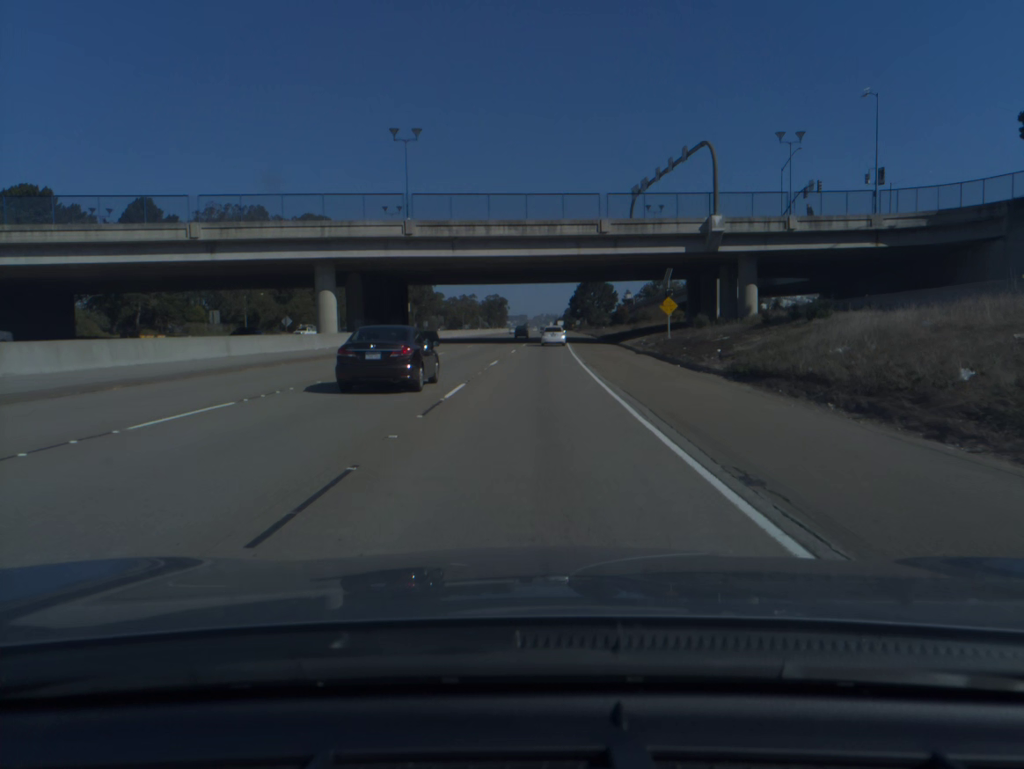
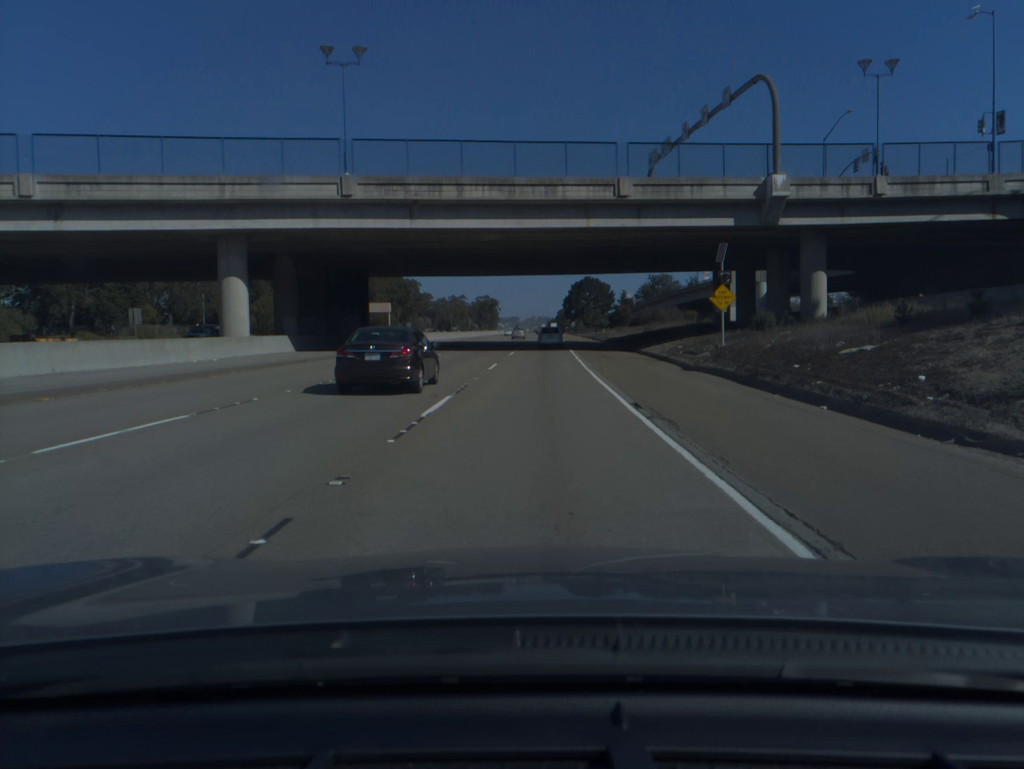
(+0.1, +17.0) m; +1°
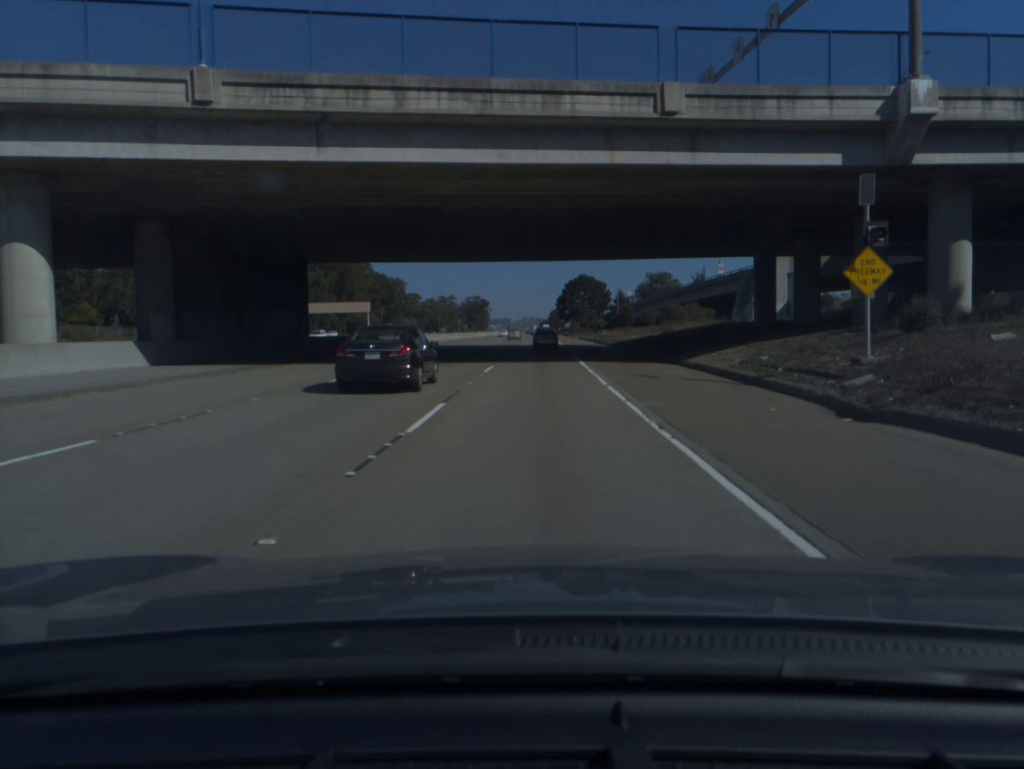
(+0.1, +16.8) m; +1°
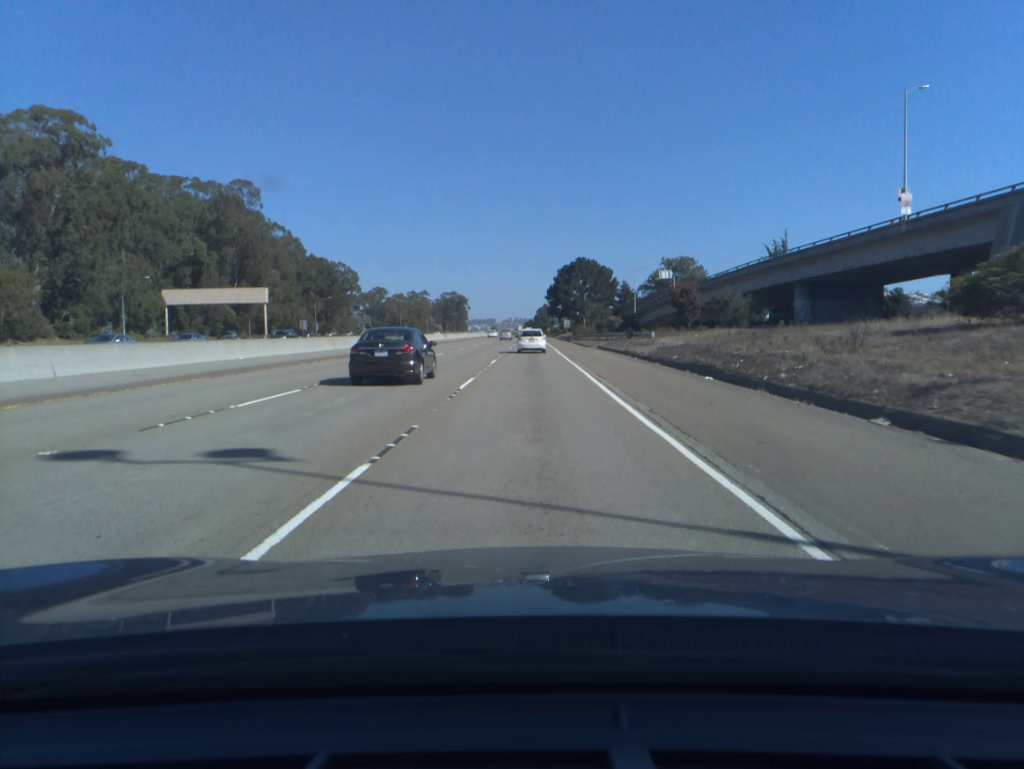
(+1.0, +64.7) m; +1°
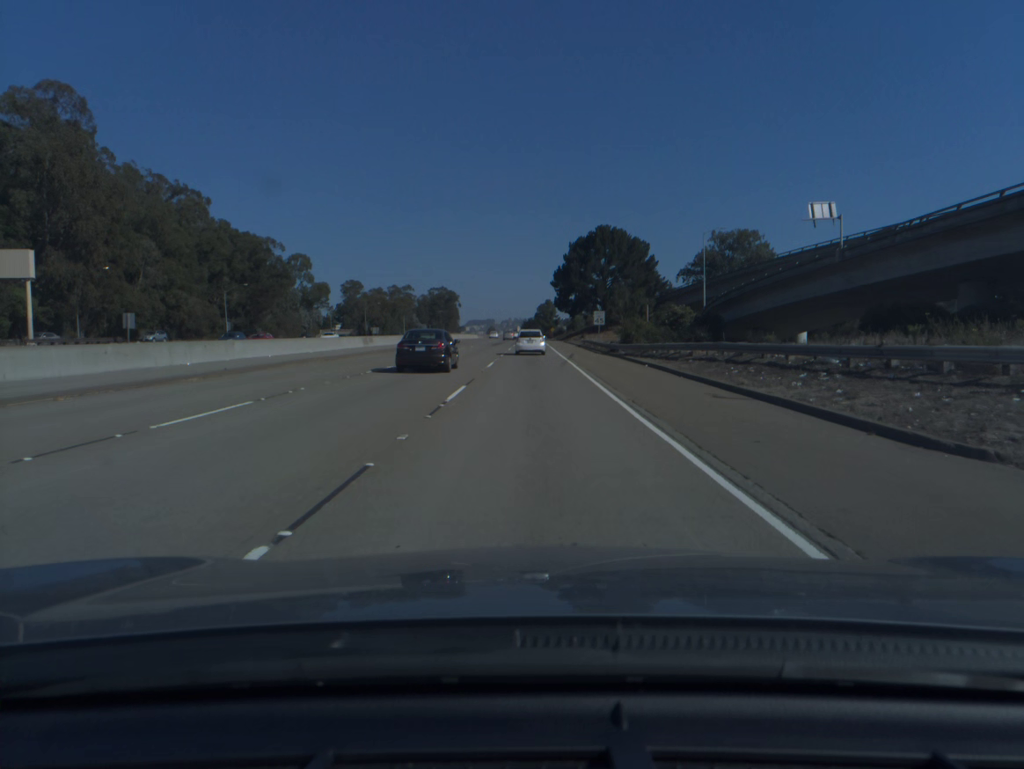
(0.0, +61.4) m; 0°
